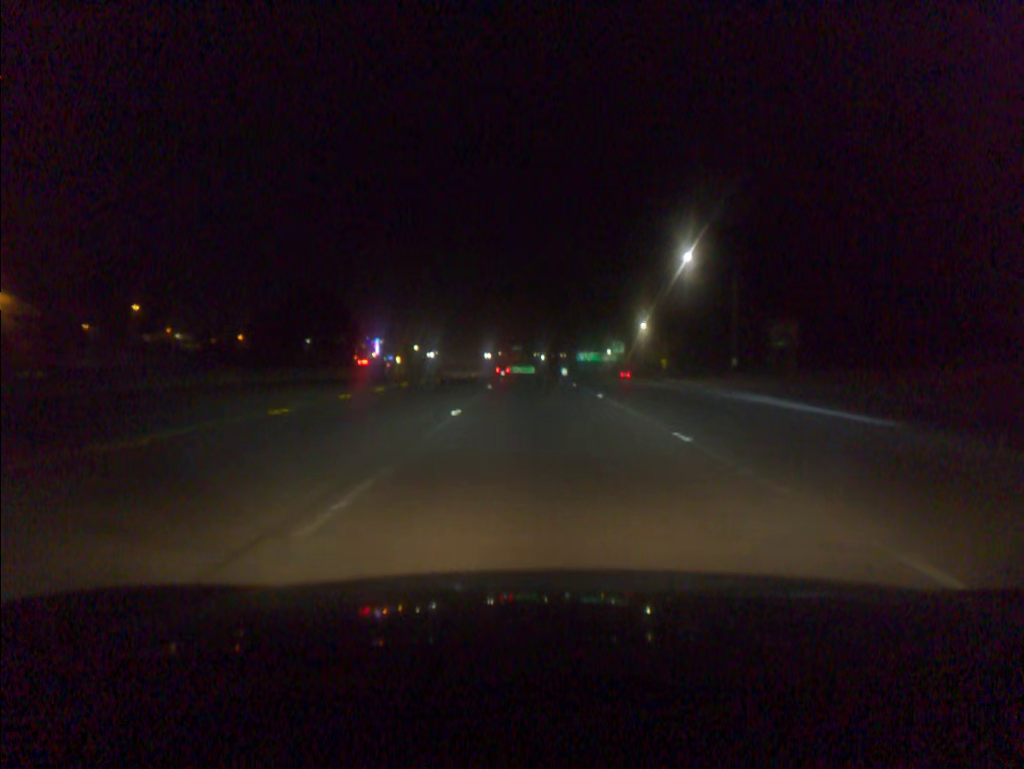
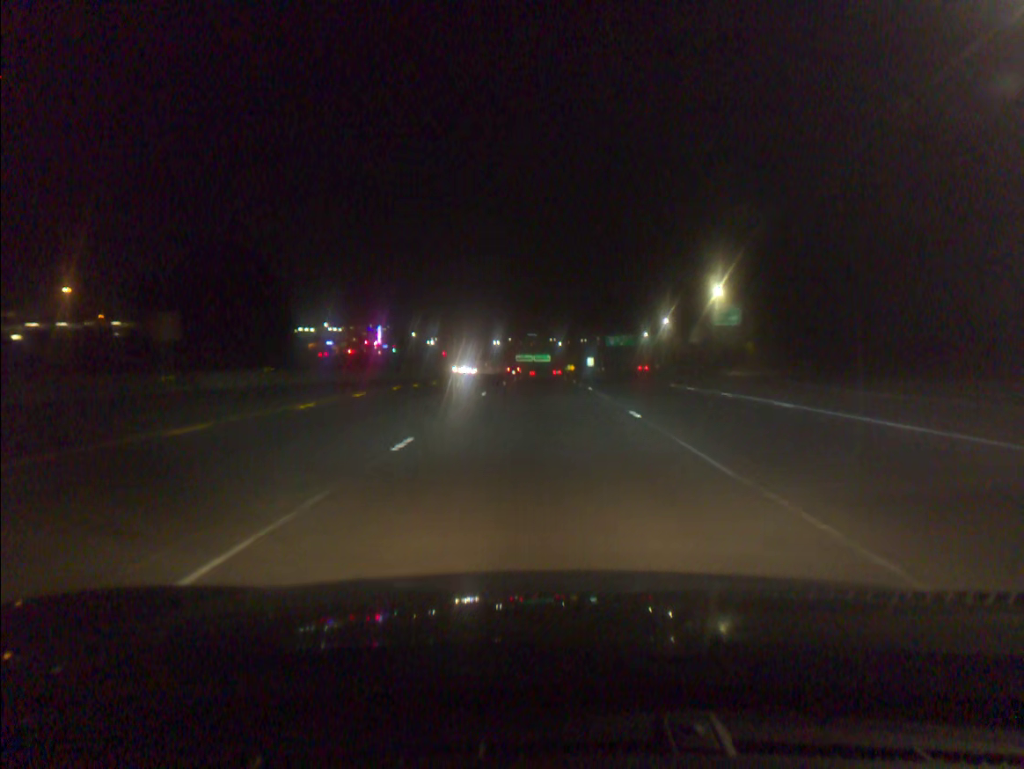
(-0.5, +50.8) m; -1°
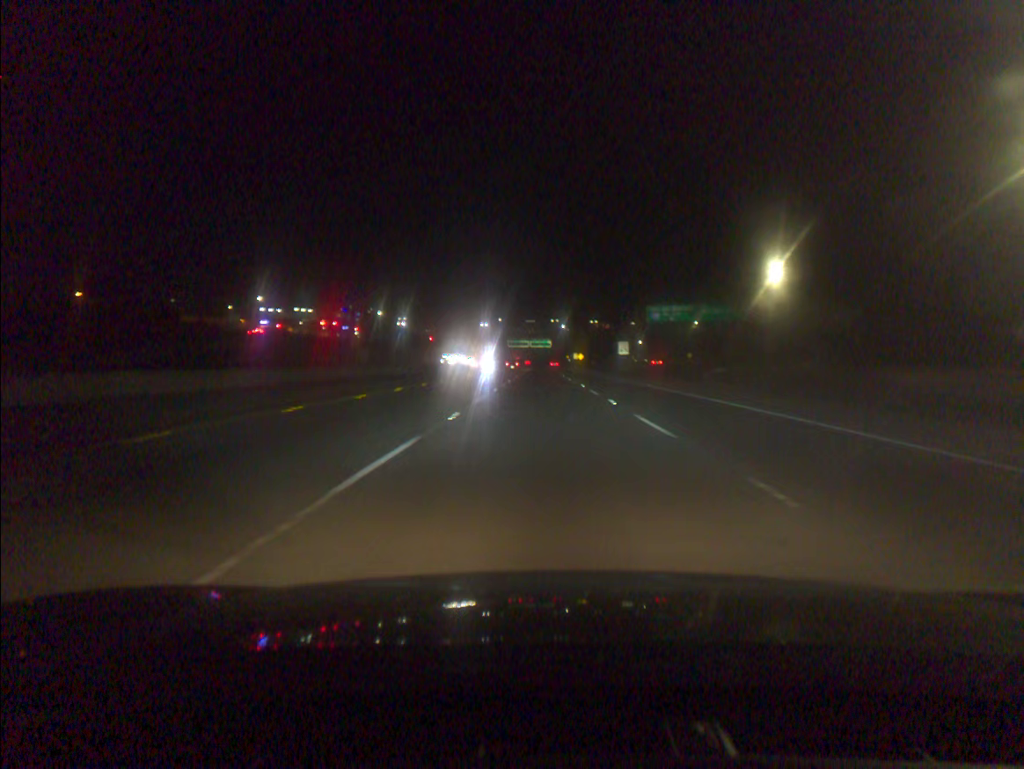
(0.0, +68.4) m; 0°
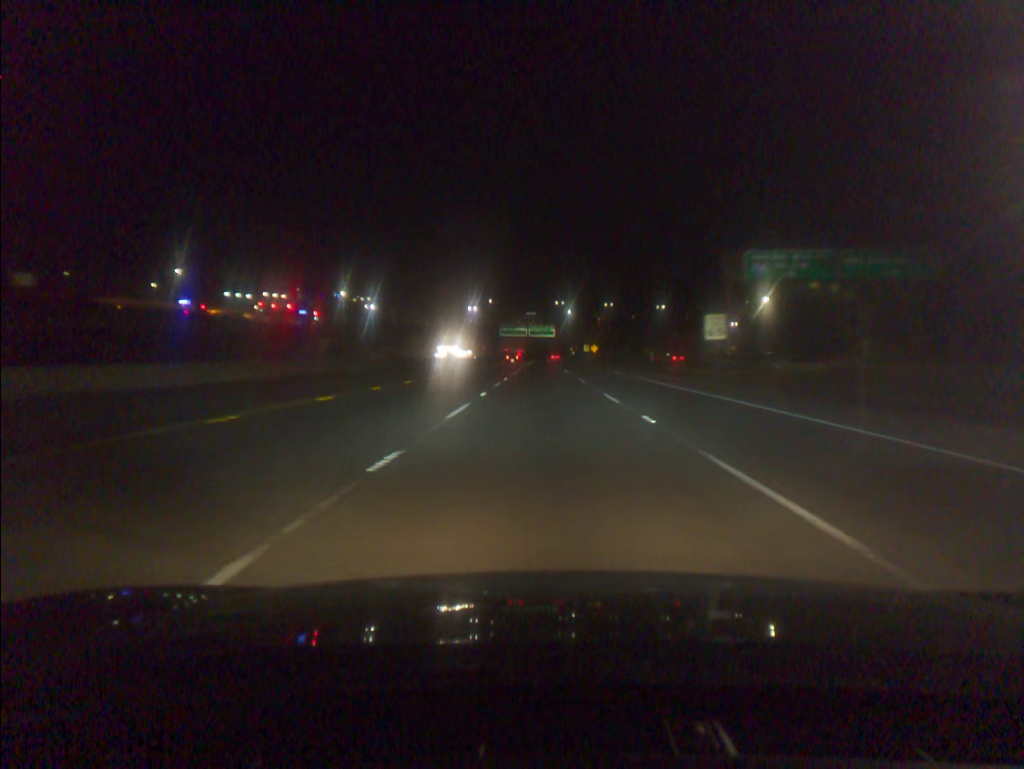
(-0.1, +51.2) m; 0°
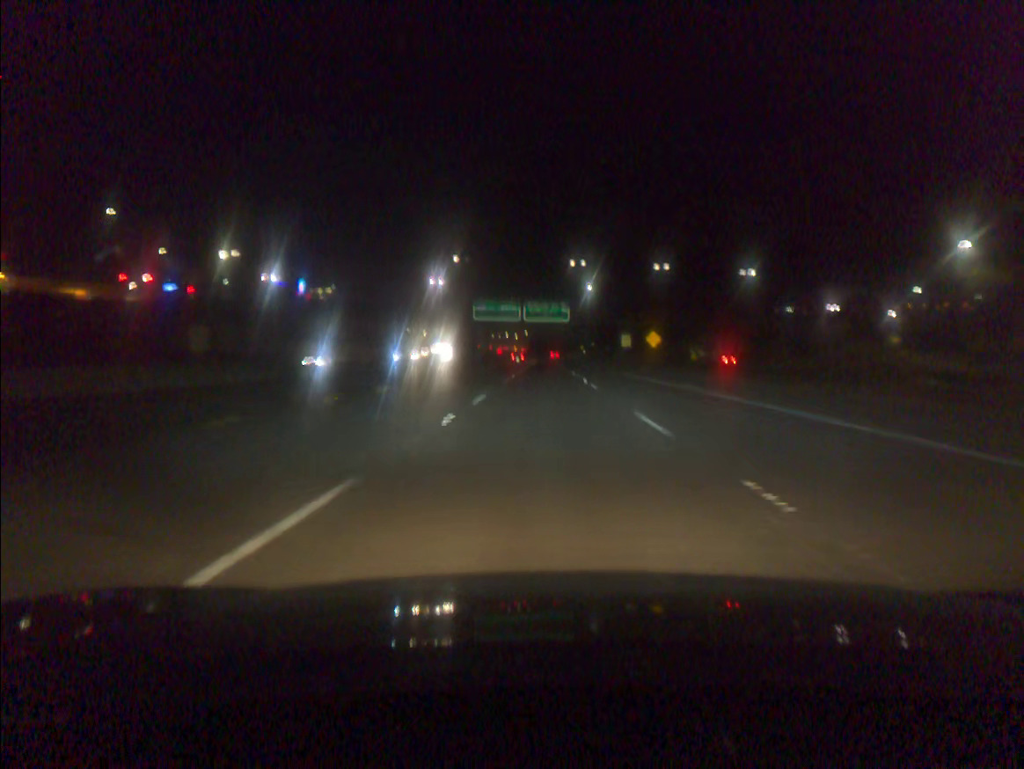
(+0.1, +84.6) m; 0°
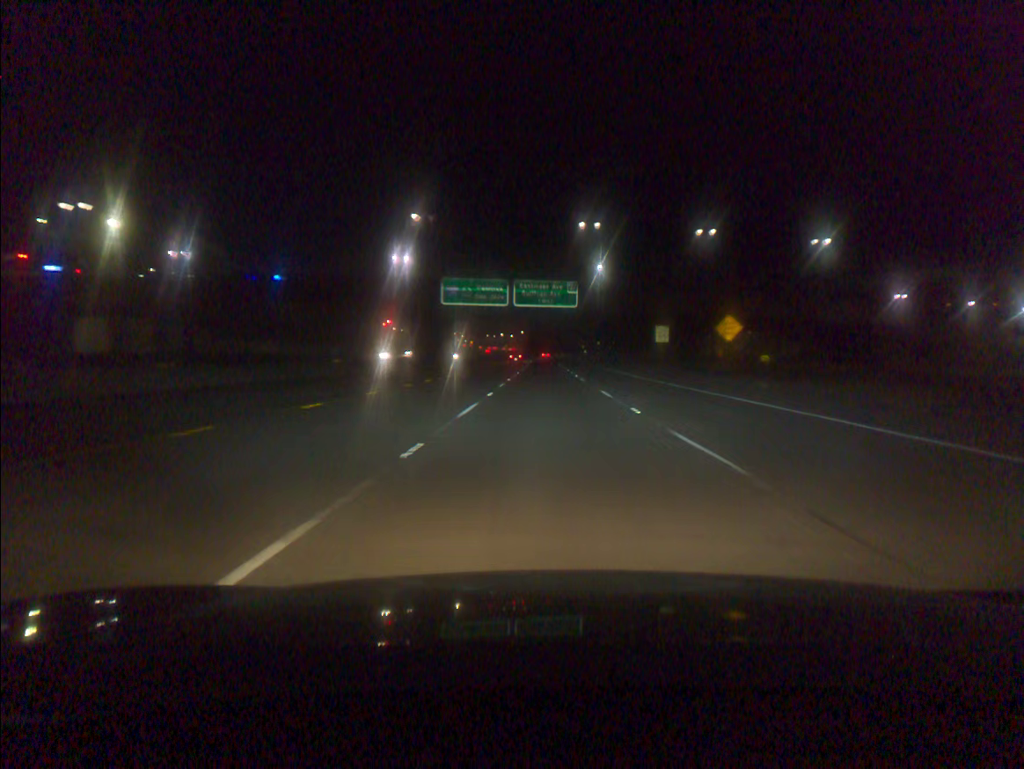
(0.0, +33.8) m; 0°
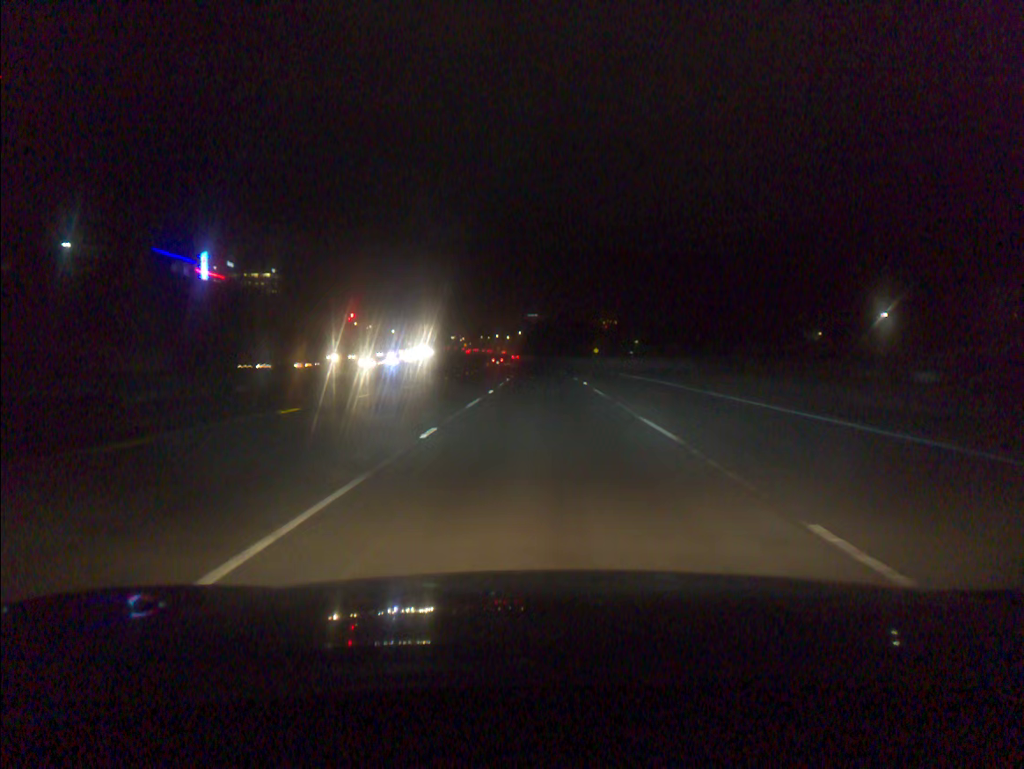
(+0.4, +84.6) m; 0°
